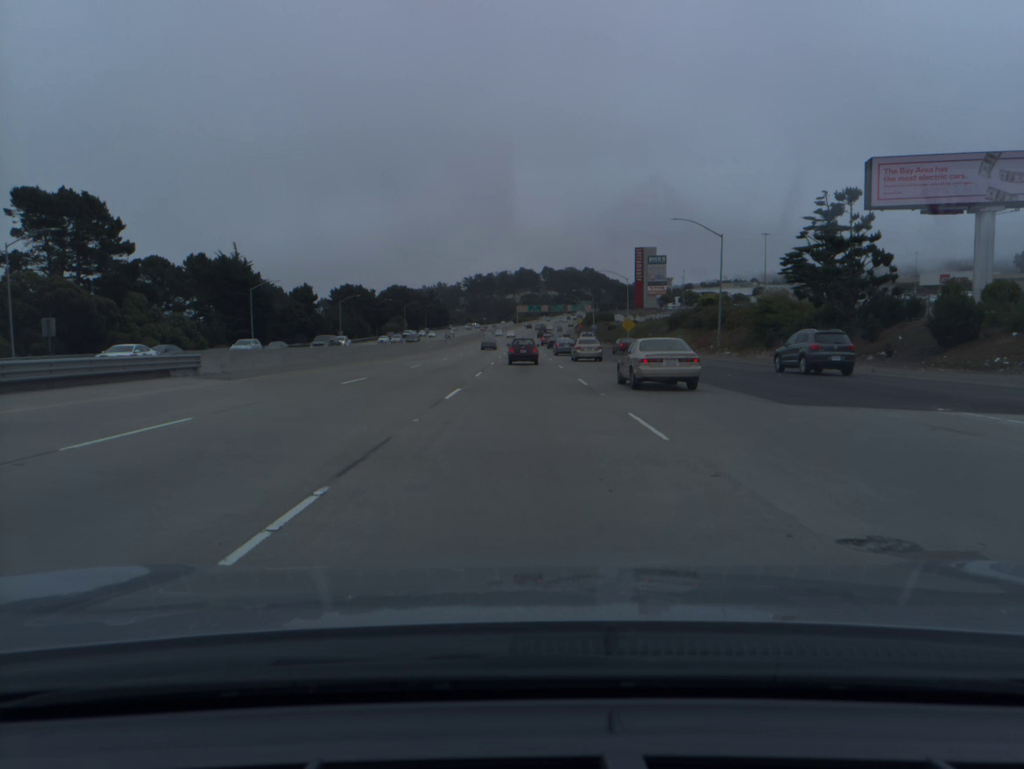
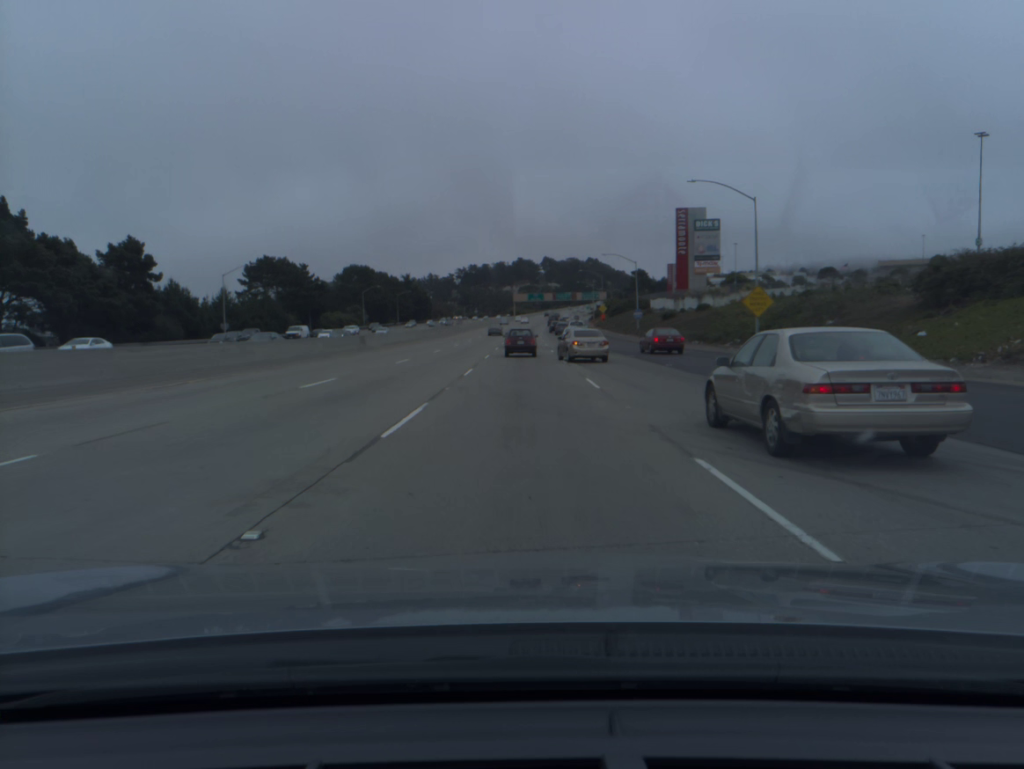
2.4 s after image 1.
(+0.1, +62.8) m; 0°
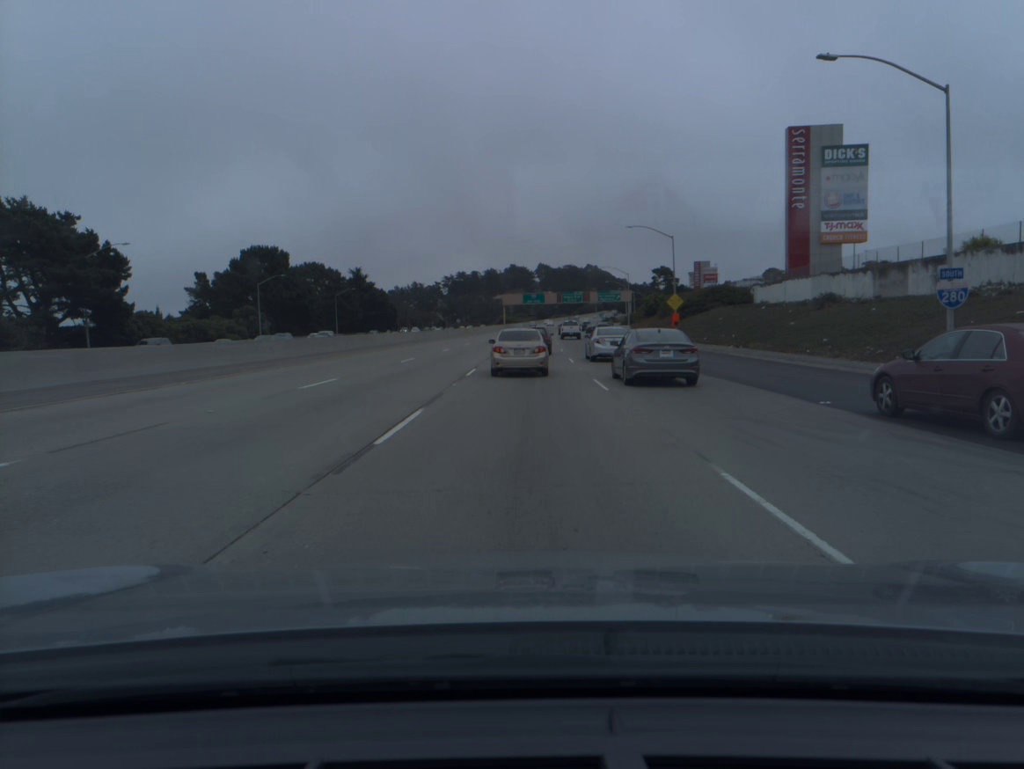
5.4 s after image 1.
(+0.1, +73.9) m; +1°
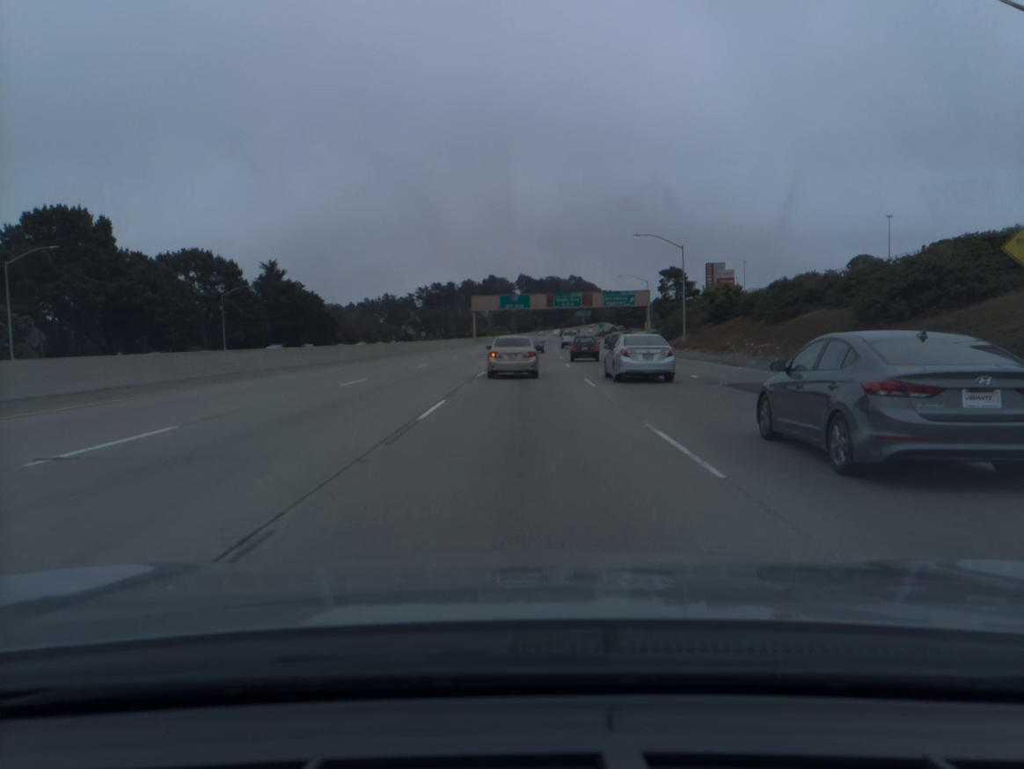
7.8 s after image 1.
(+0.5, +54.7) m; +1°
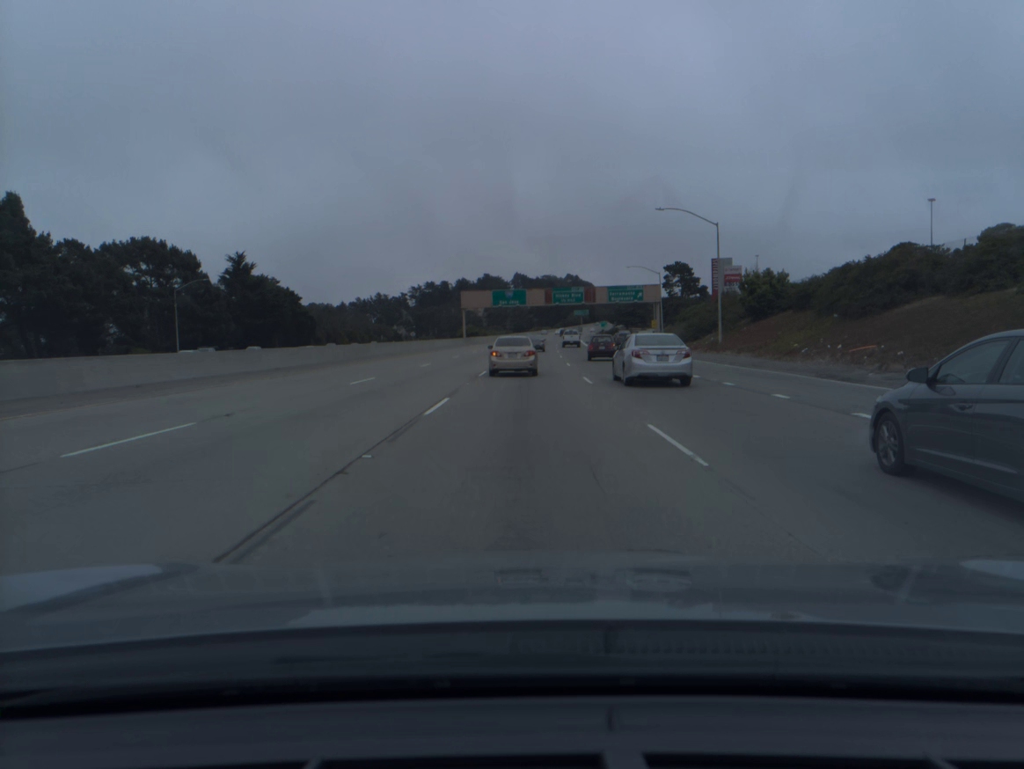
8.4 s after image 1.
(0.0, +13.8) m; 0°
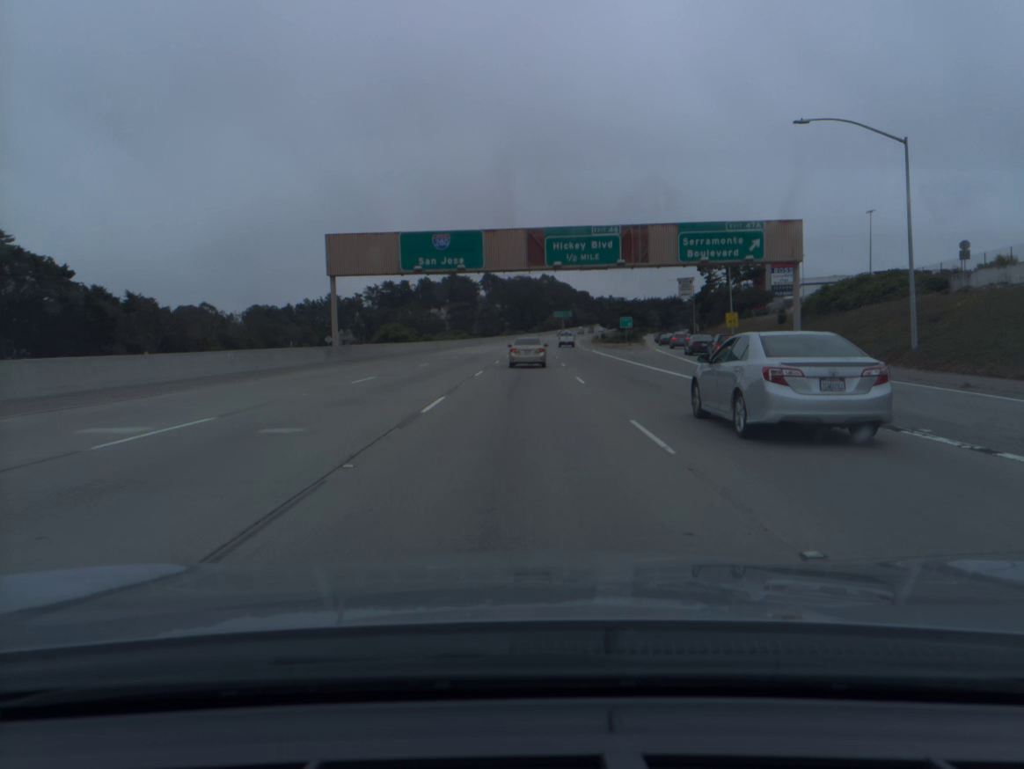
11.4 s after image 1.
(+1.2, +72.1) m; +2°
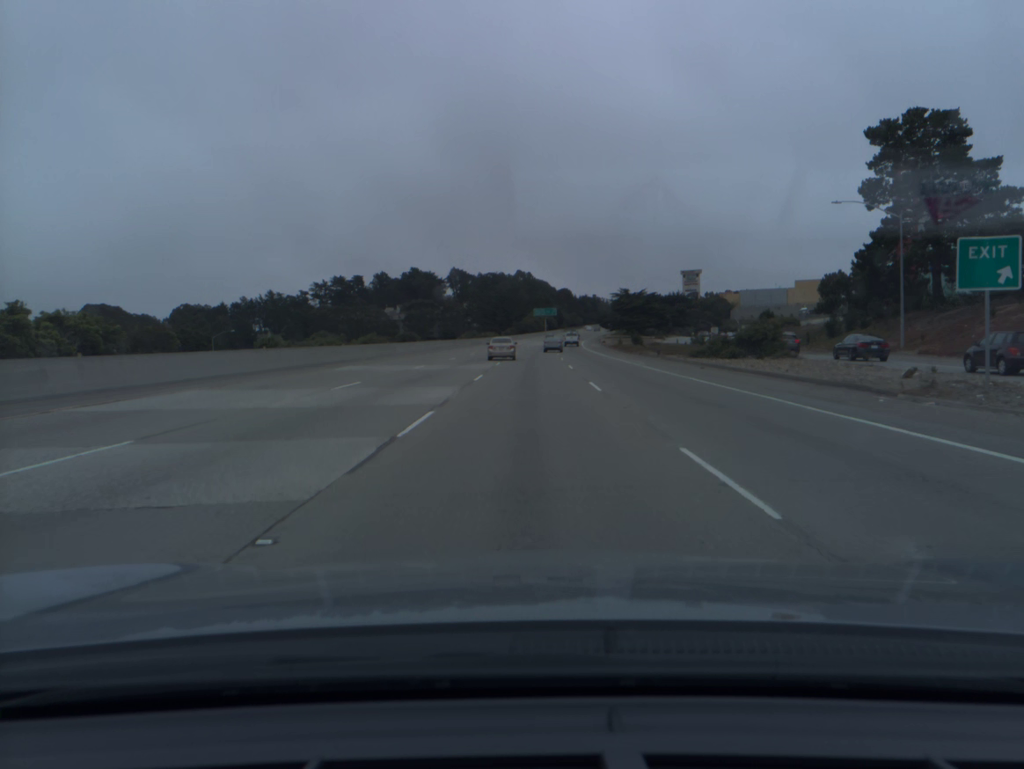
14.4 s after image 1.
(+1.2, +76.7) m; +2°
